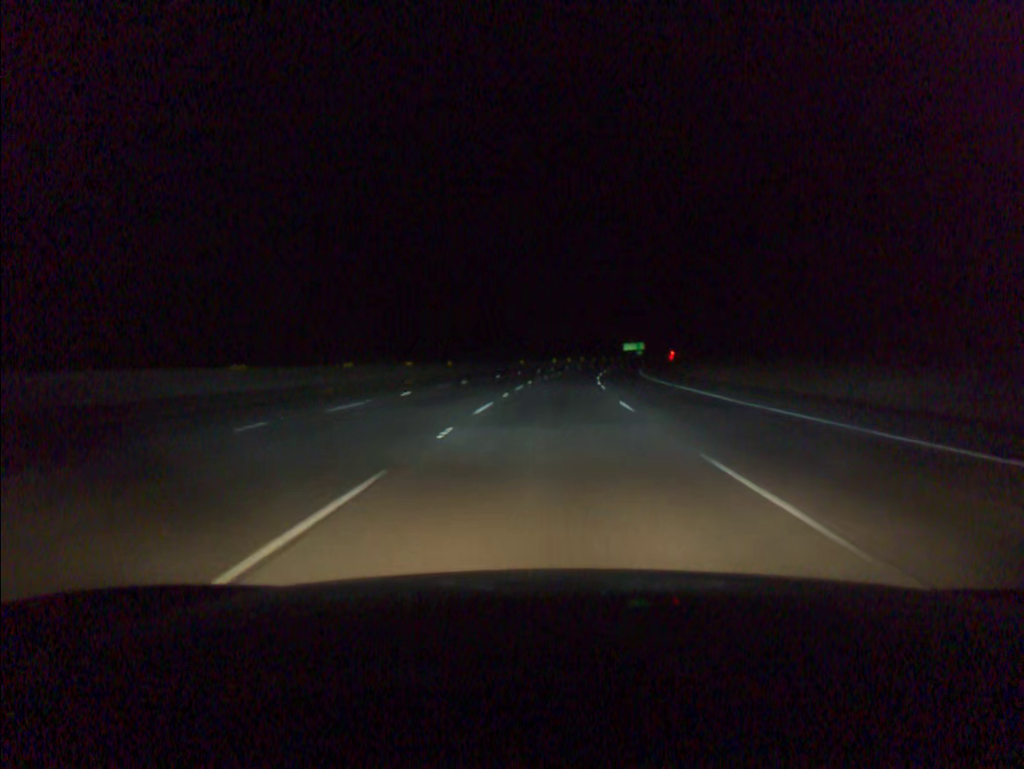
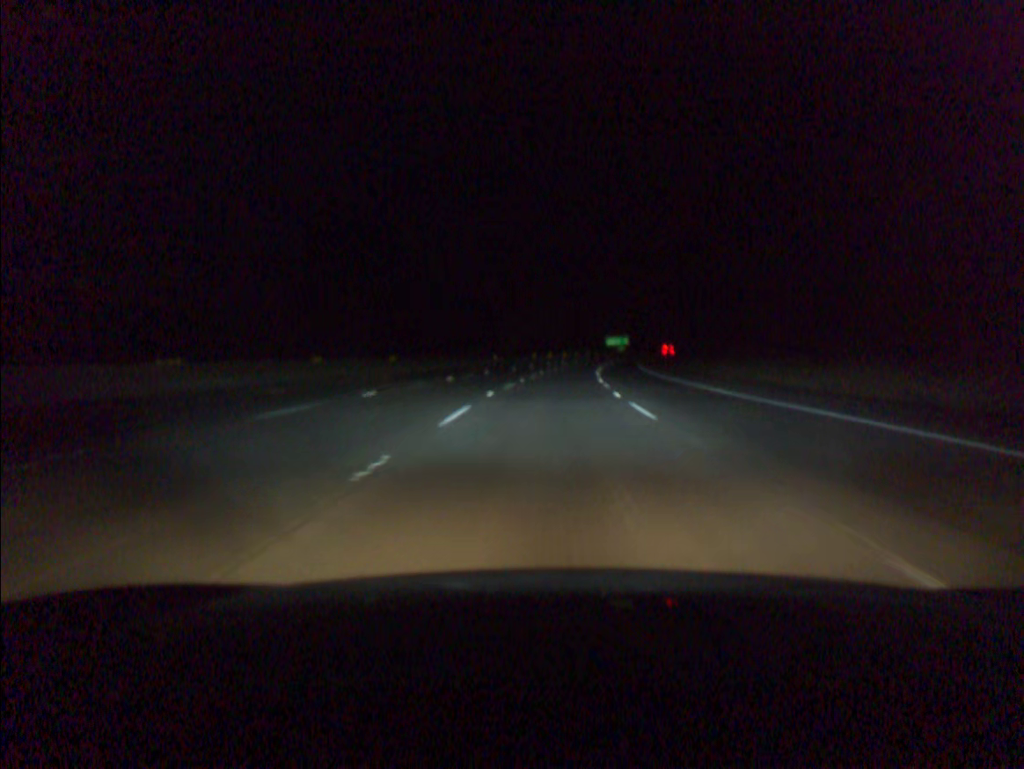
(+0.2, +19.5) m; +2°
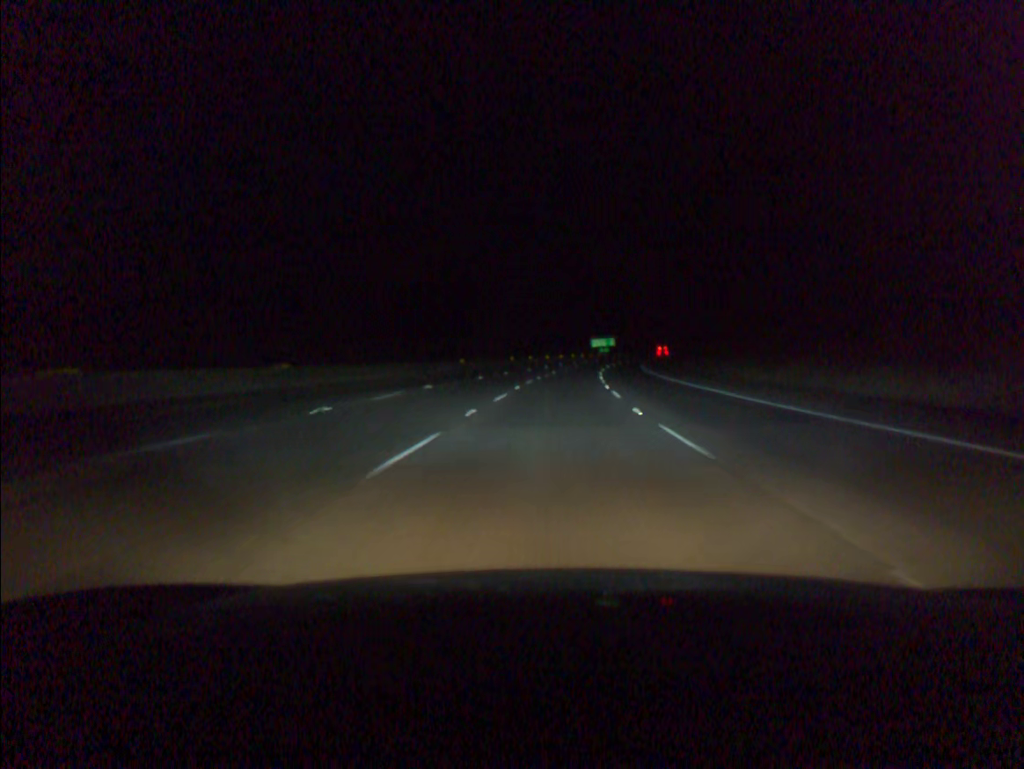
(+0.2, +19.5) m; +1°
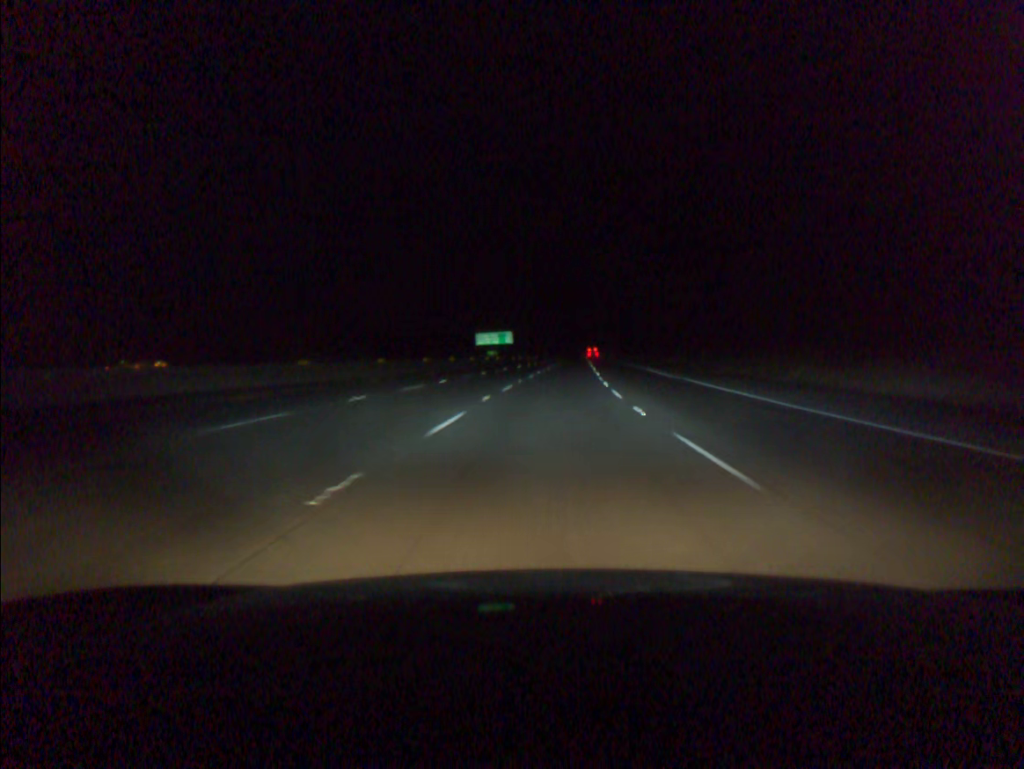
(+6.9, +97.5) m; +8°
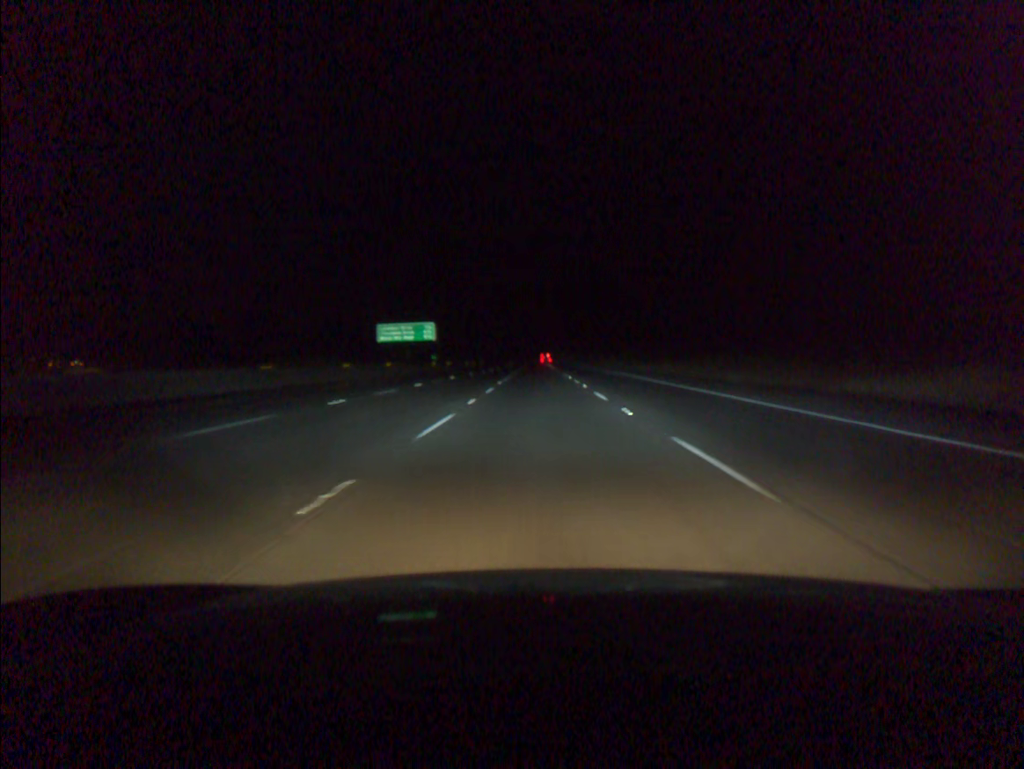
(+2.0, +58.7) m; +3°
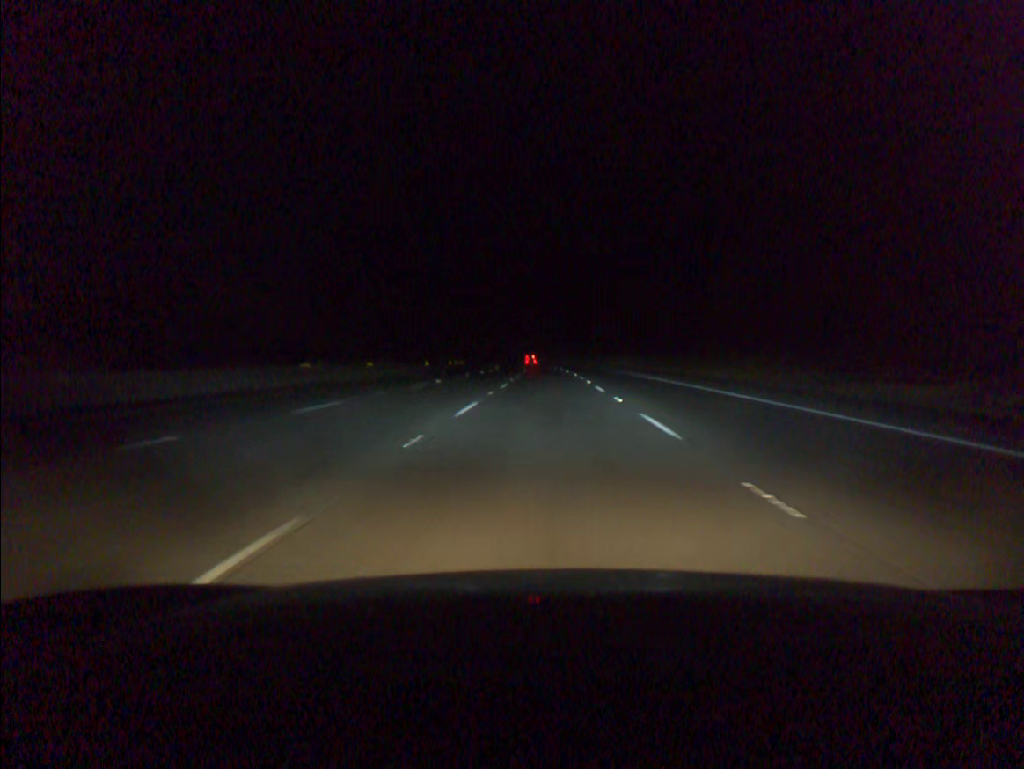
(-0.5, +97.7) m; -1°
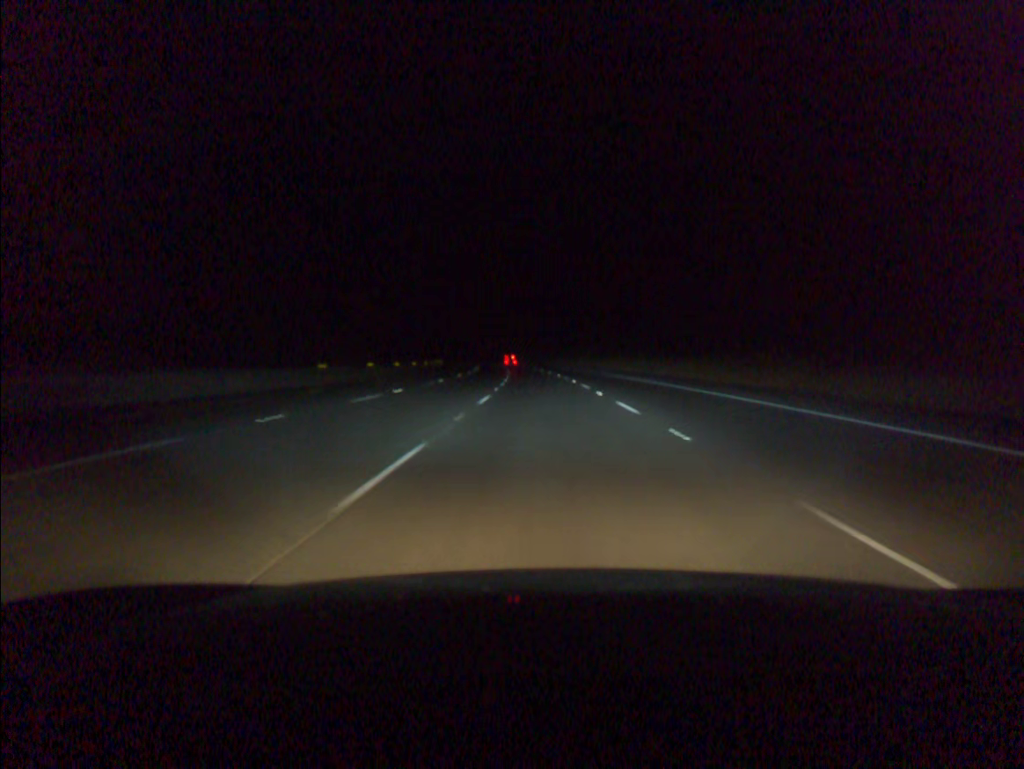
(+0.1, +39.1) m; 0°
